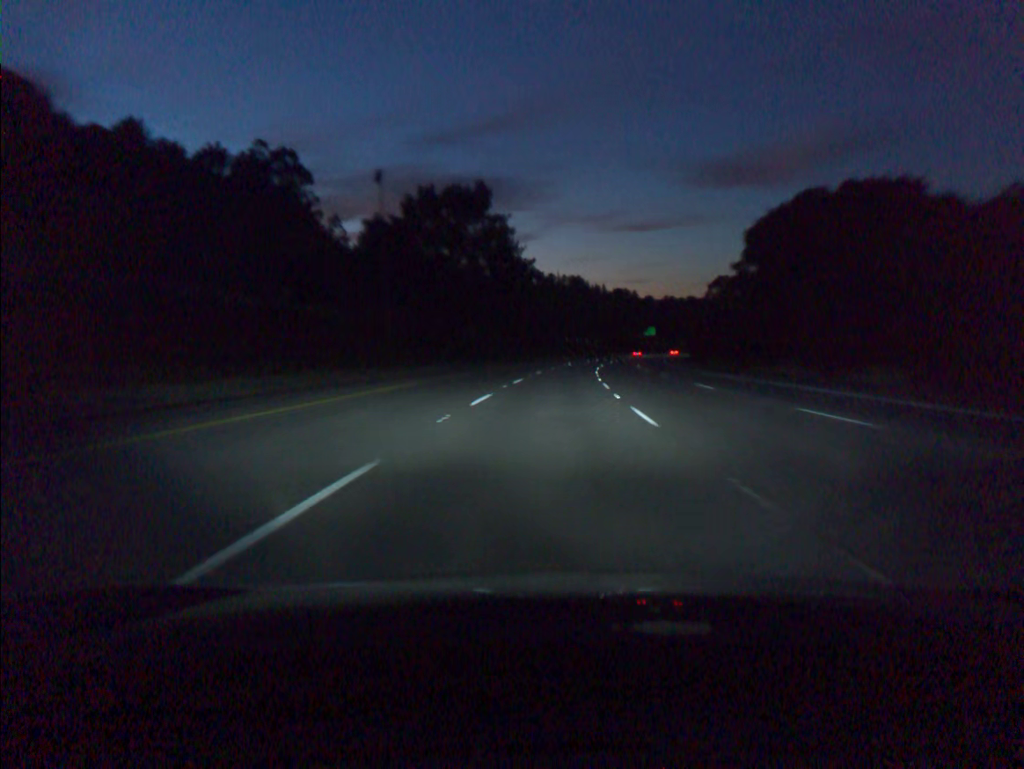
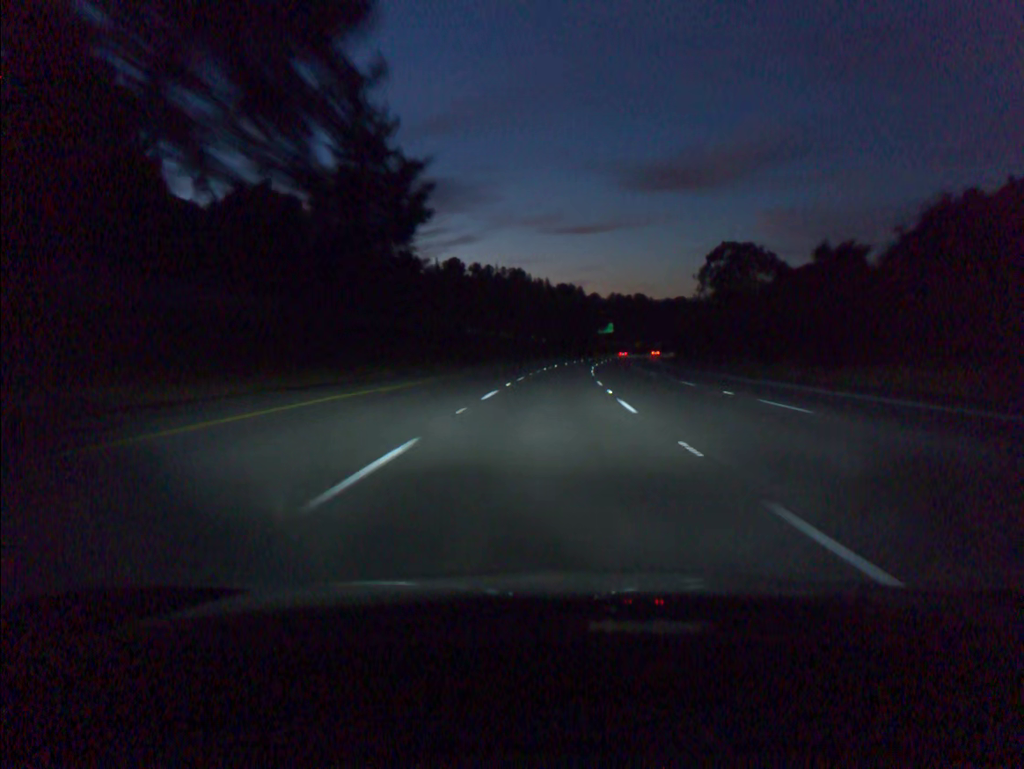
(+2.1, +55.5) m; +4°
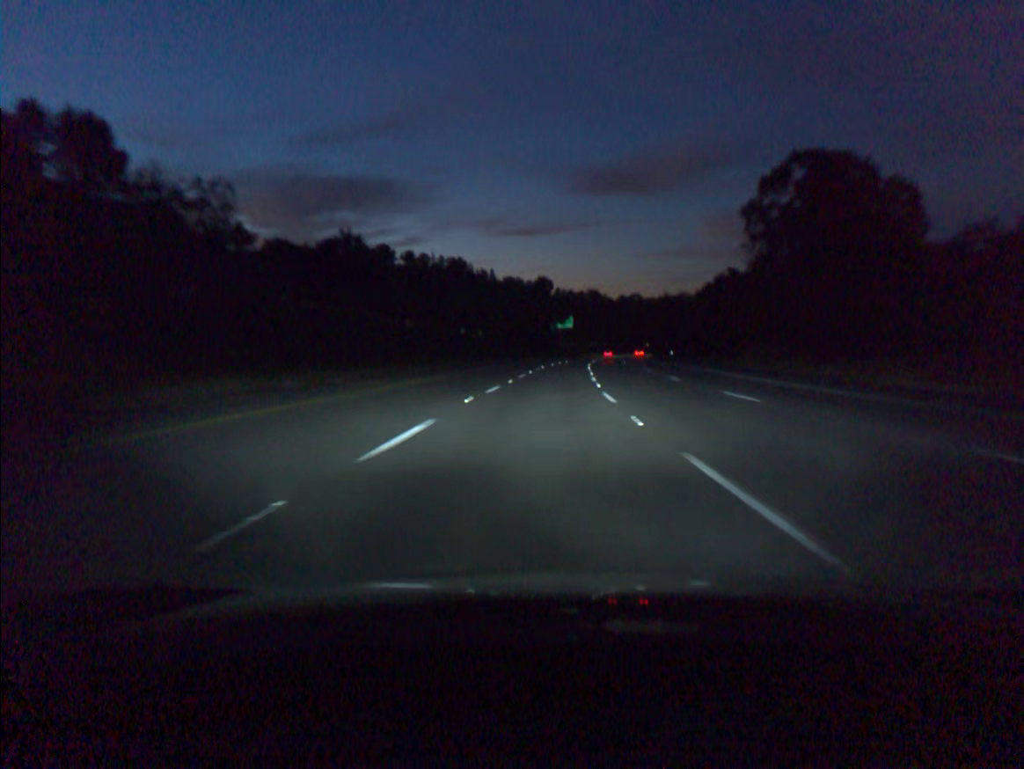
(+1.9, +55.5) m; +4°
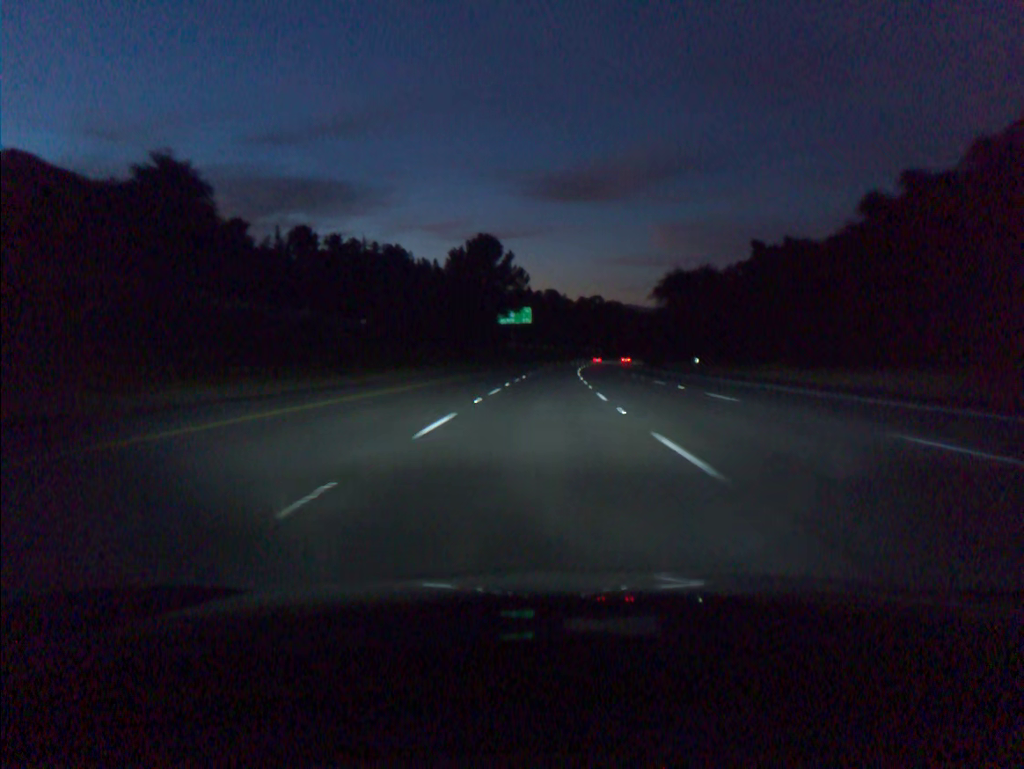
(+1.6, +55.5) m; +3°
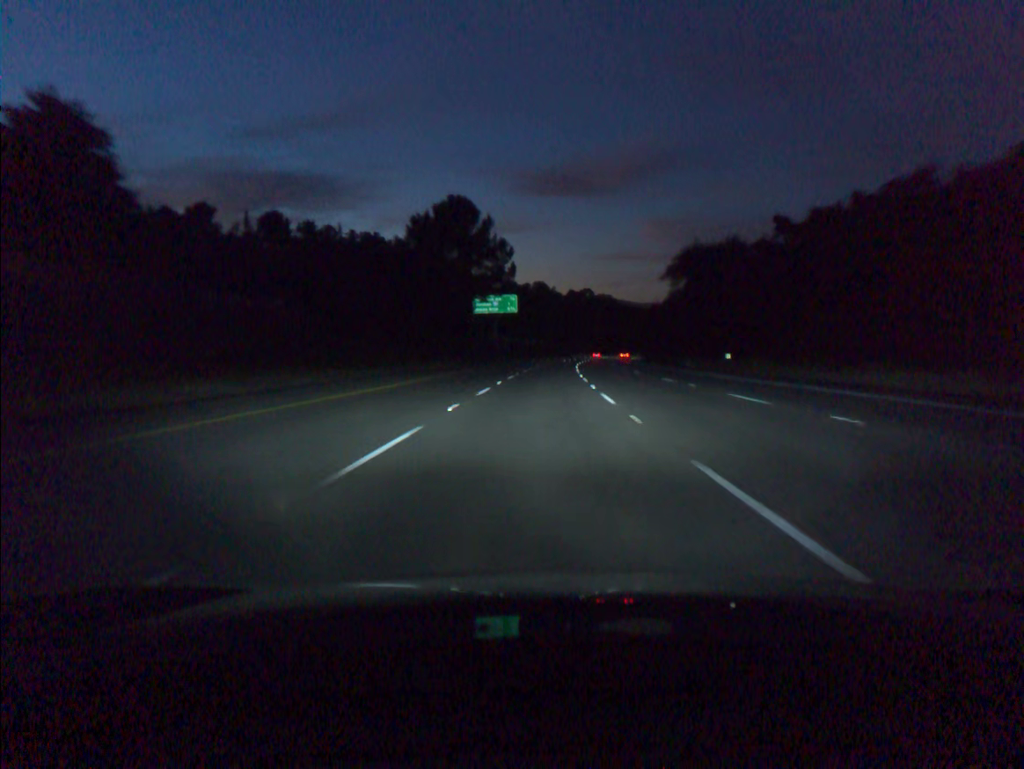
(+0.1, +18.5) m; +1°
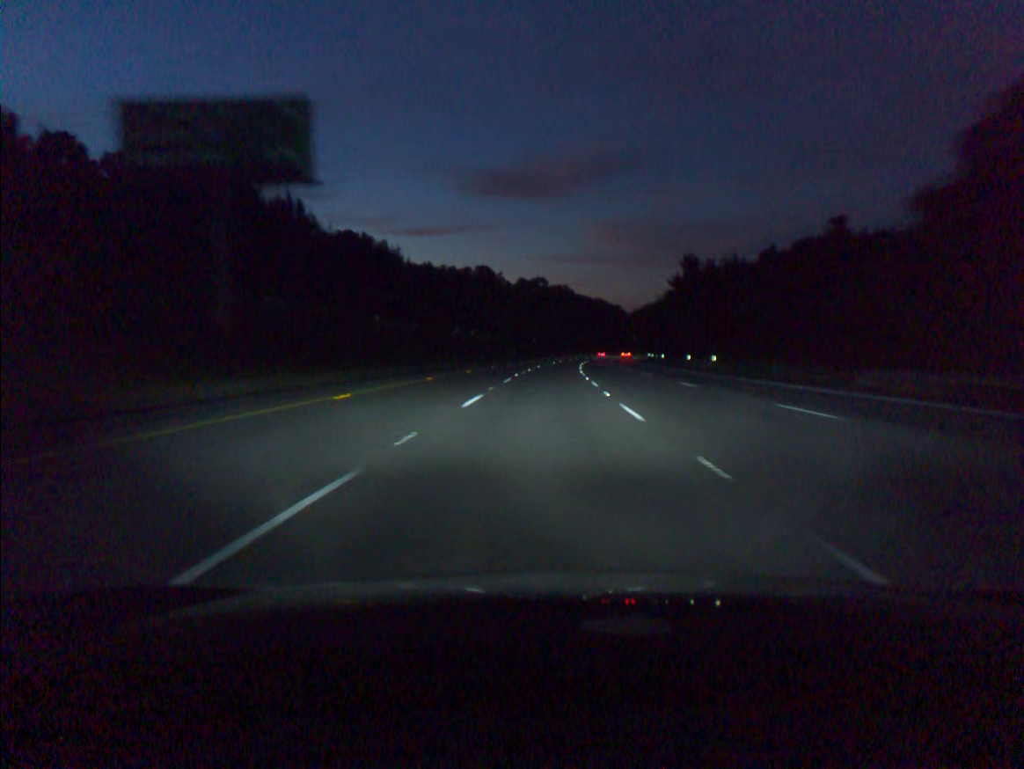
(+2.7, +92.6) m; +4°
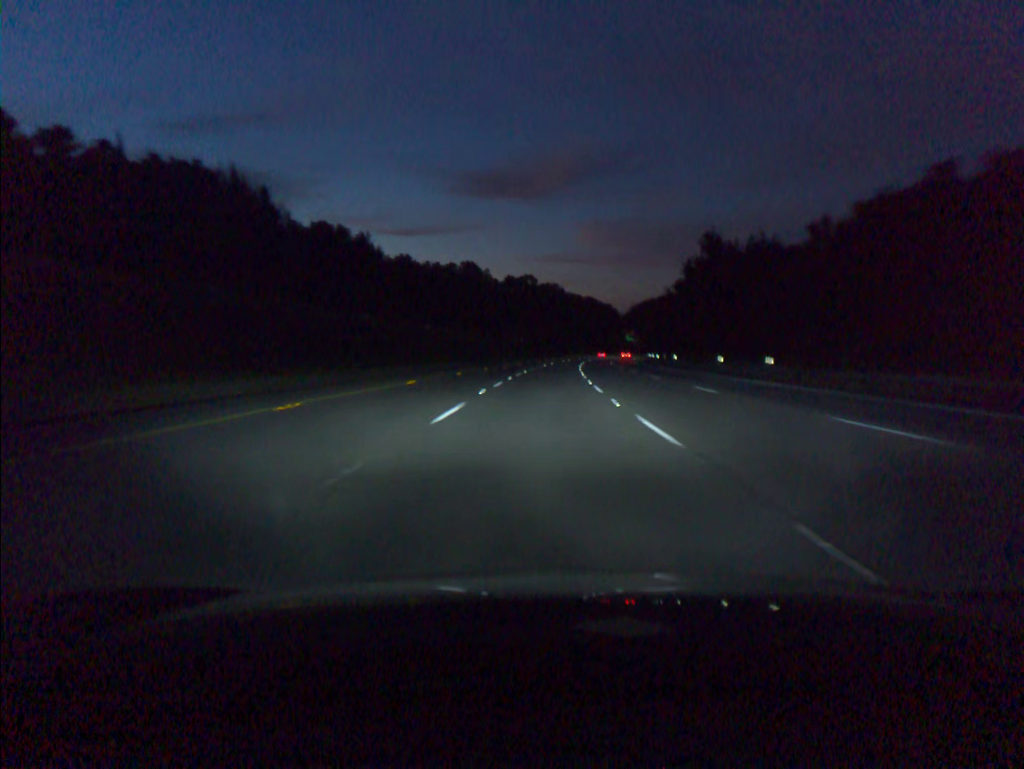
(+0.1, +18.5) m; +1°
